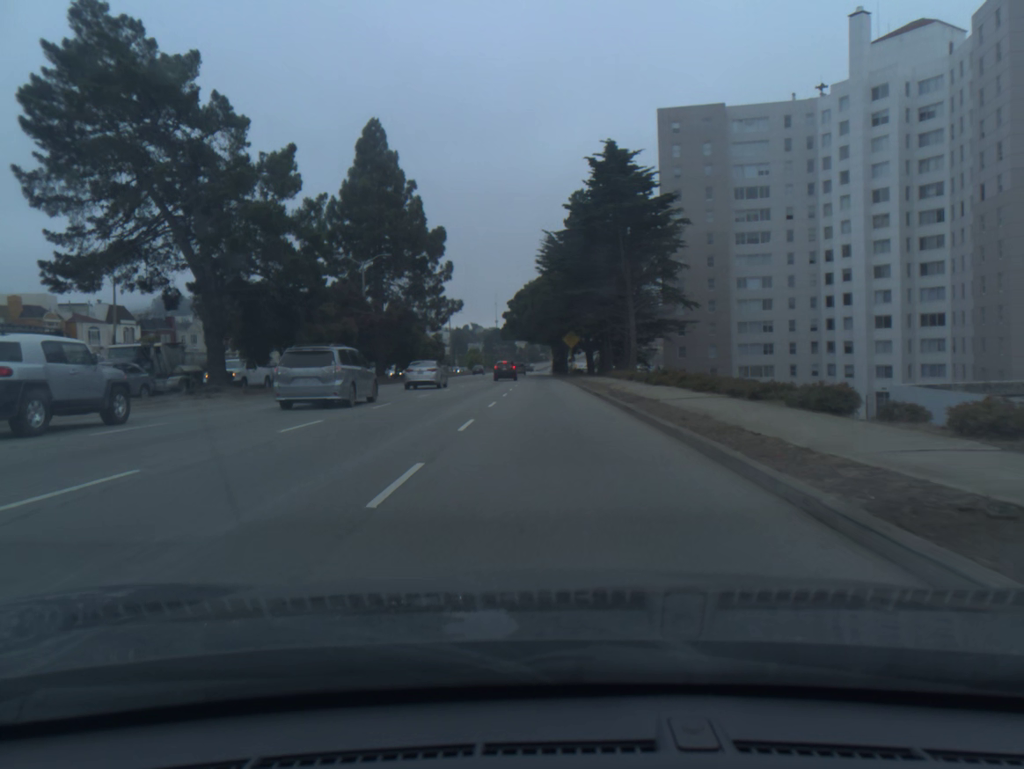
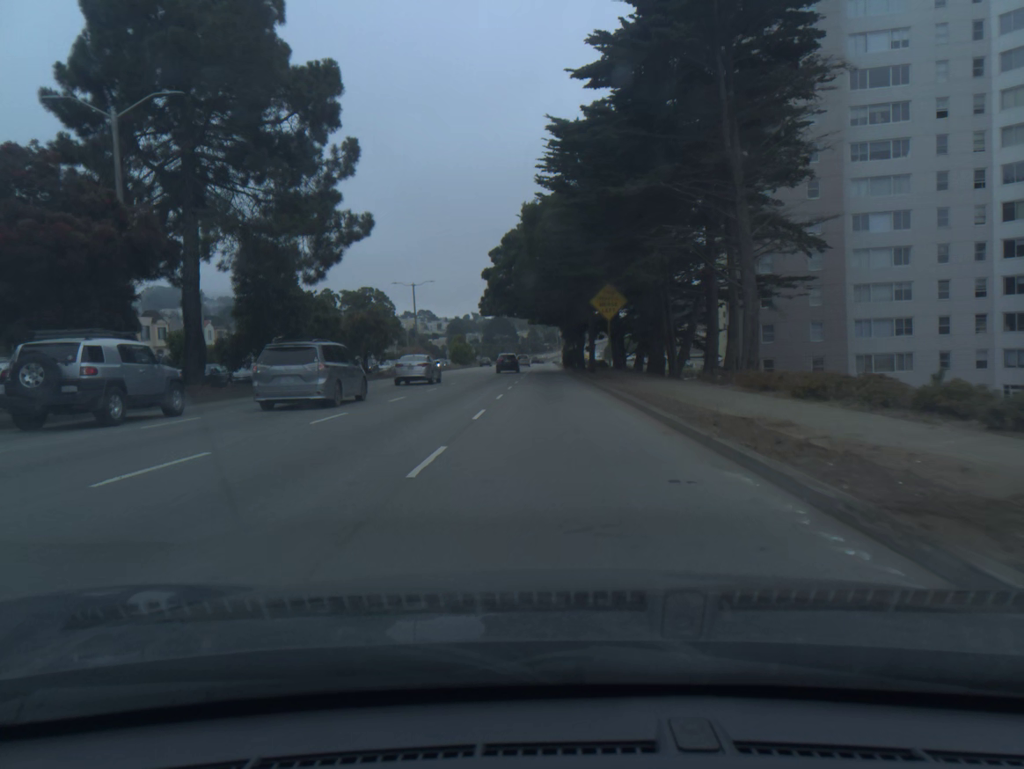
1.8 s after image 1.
(-0.1, +35.4) m; 0°
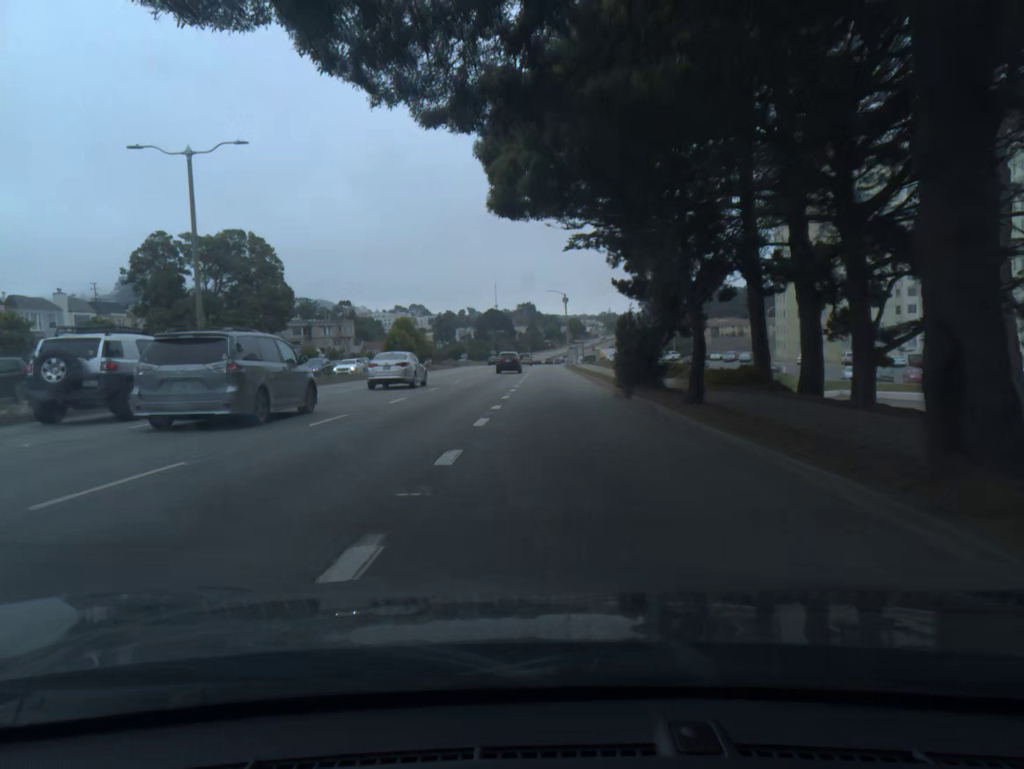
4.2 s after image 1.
(-0.1, +52.9) m; 0°
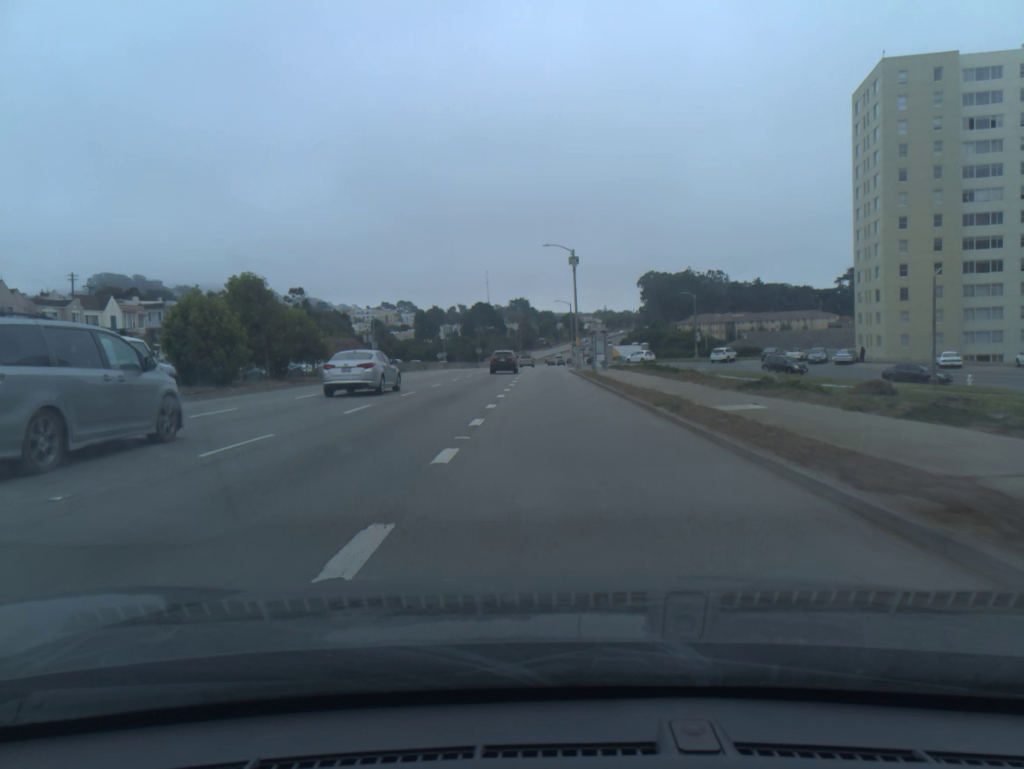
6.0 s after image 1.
(+0.1, +41.3) m; 0°
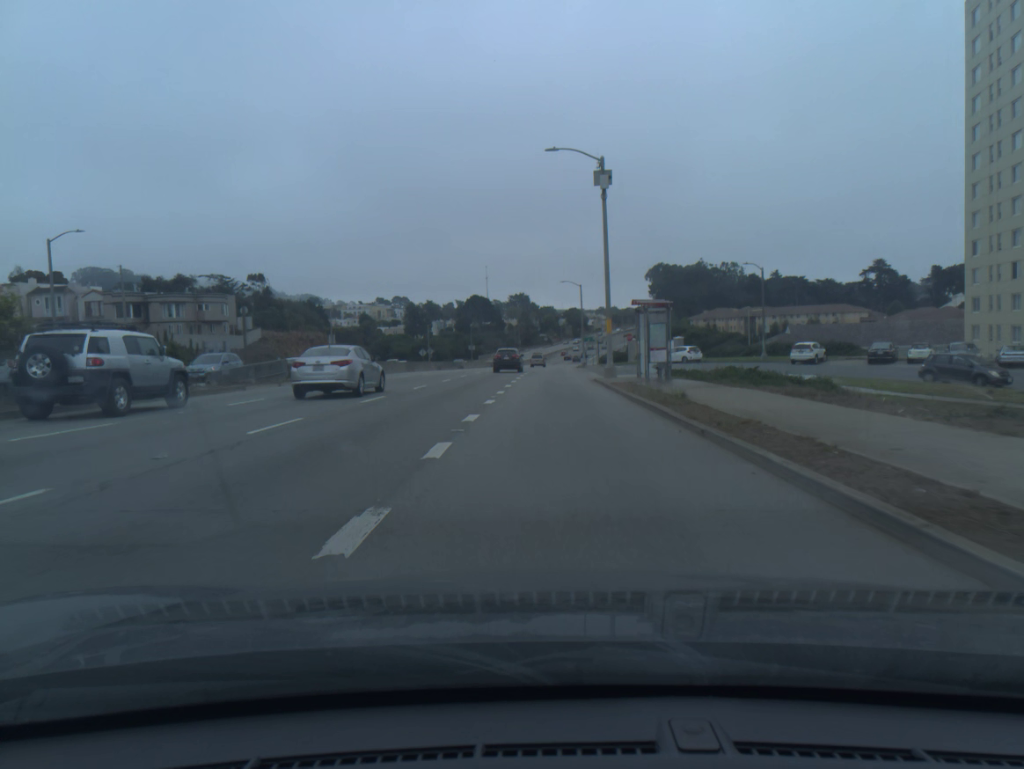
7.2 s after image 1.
(0.0, +27.5) m; 0°
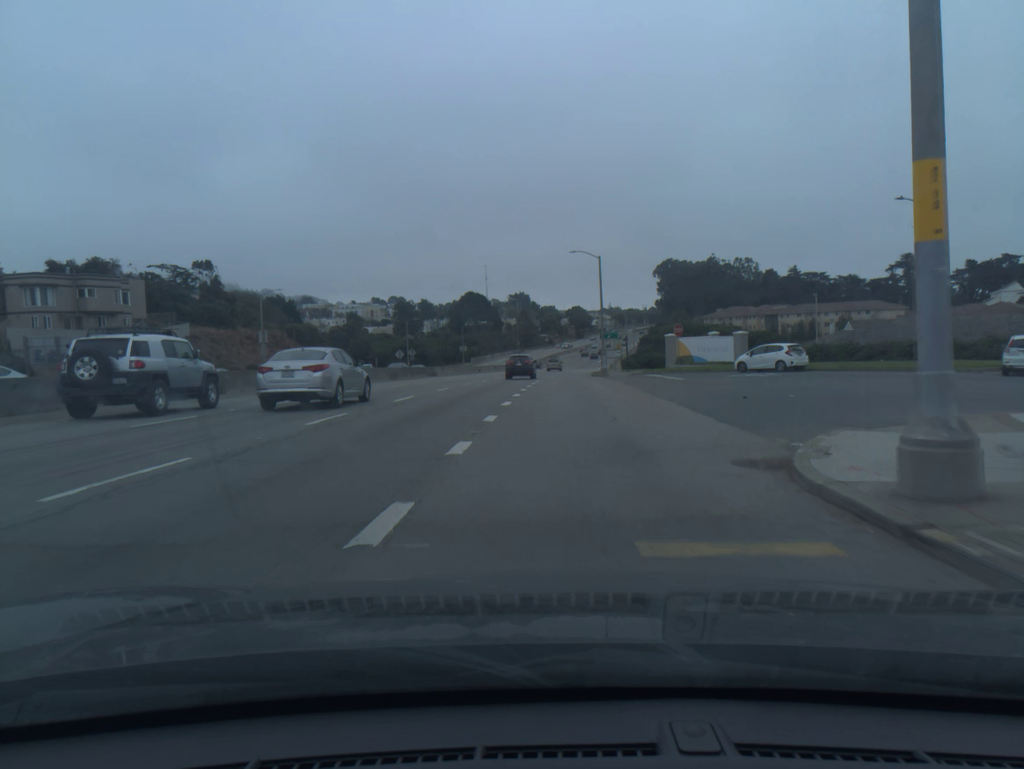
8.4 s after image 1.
(0.0, +27.4) m; 0°
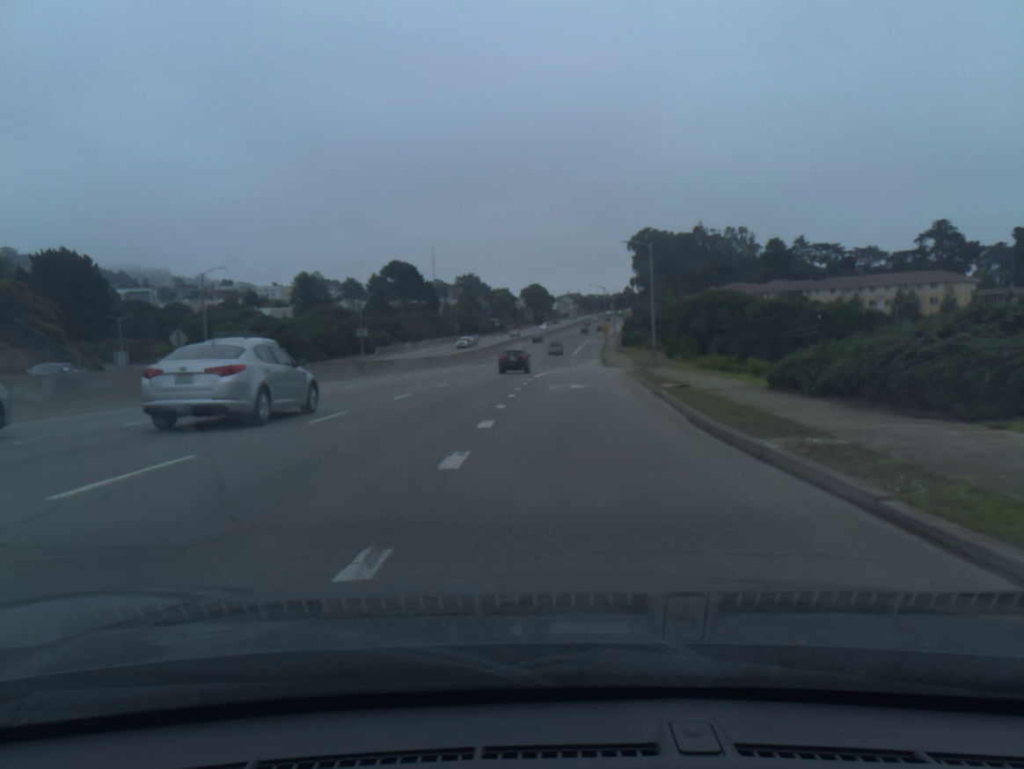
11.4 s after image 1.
(+1.8, +66.5) m; +3°
